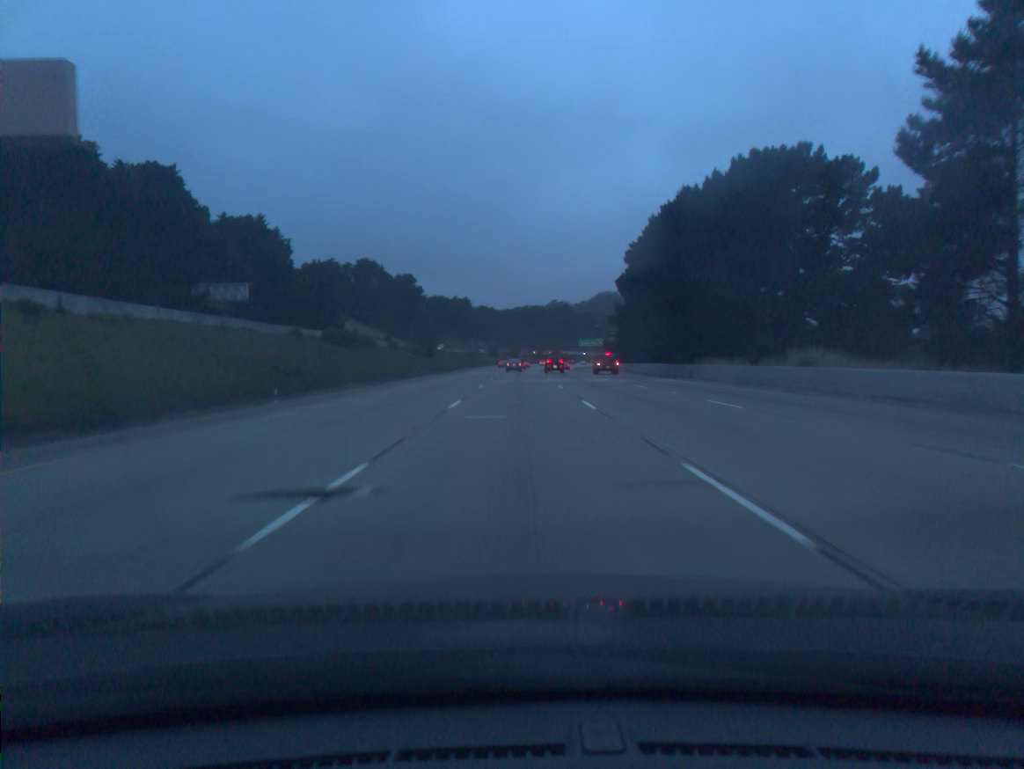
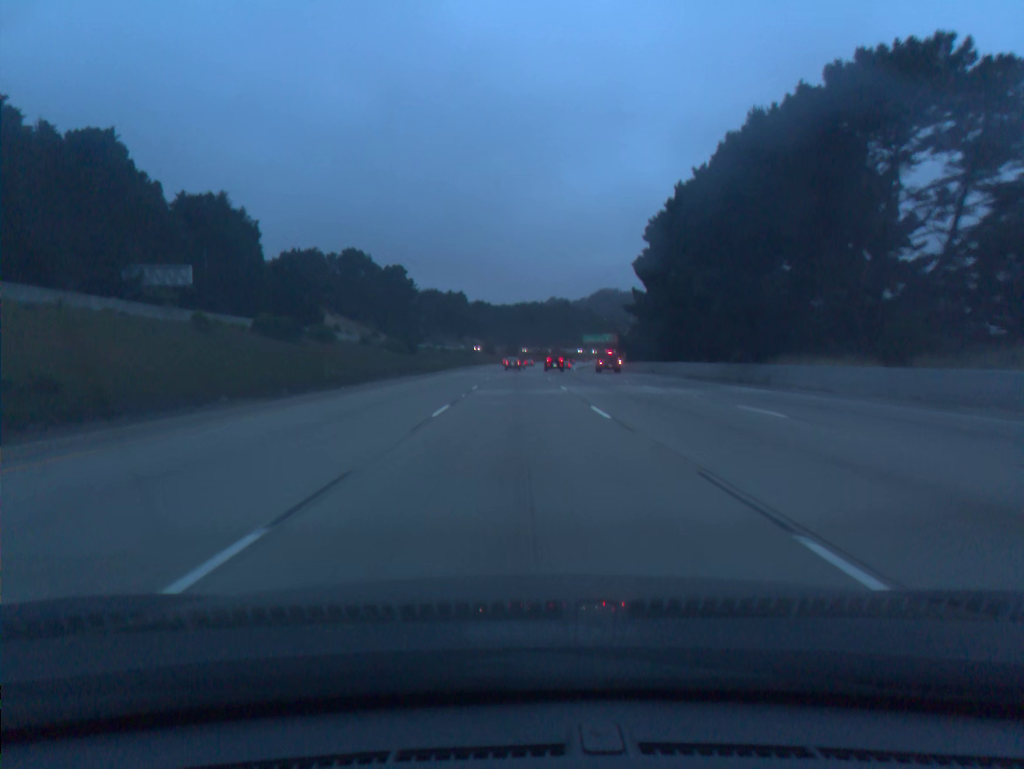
(0.0, +18.1) m; 0°
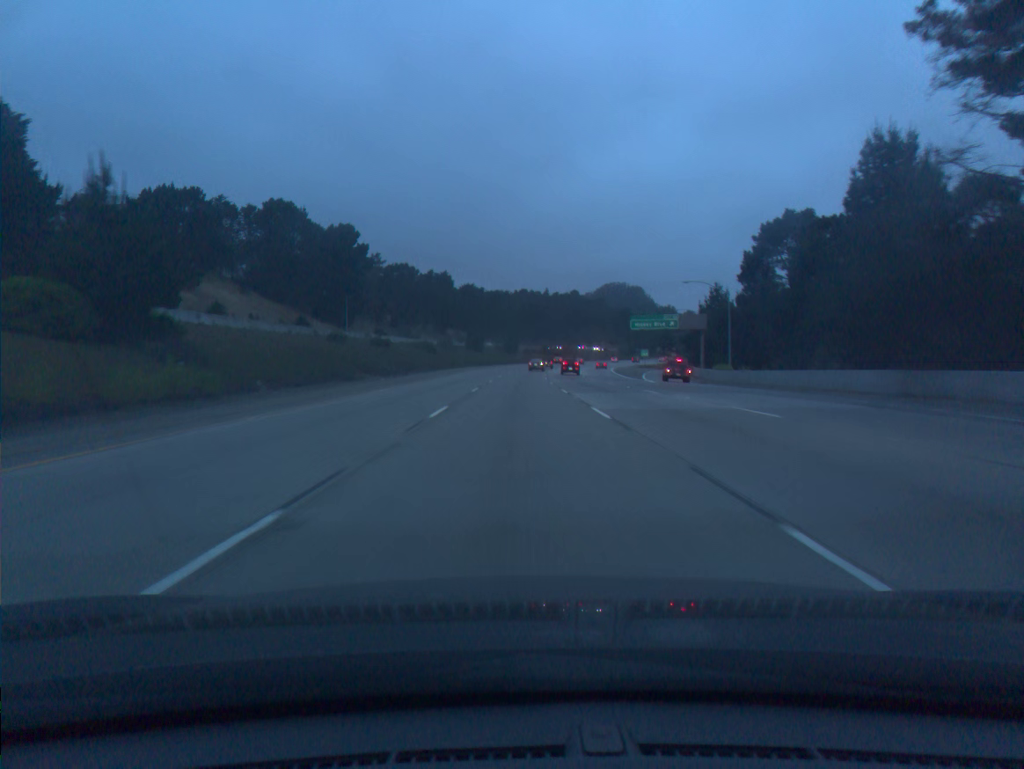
(0.0, +72.6) m; 0°
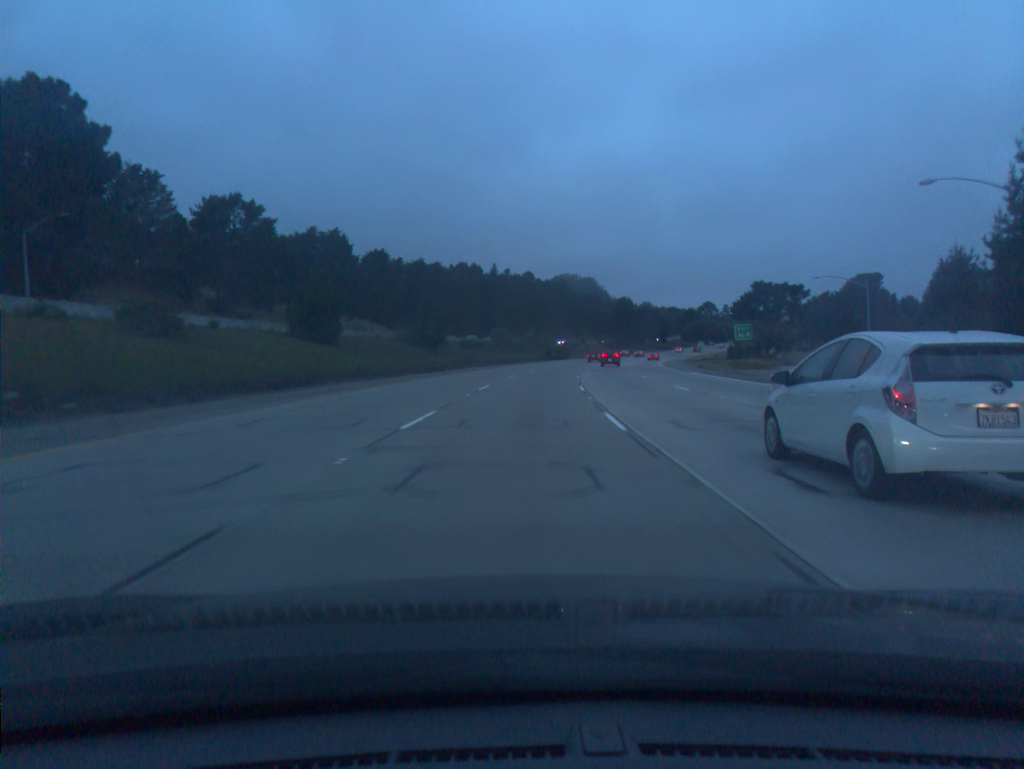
(+2.0, +91.2) m; +4°
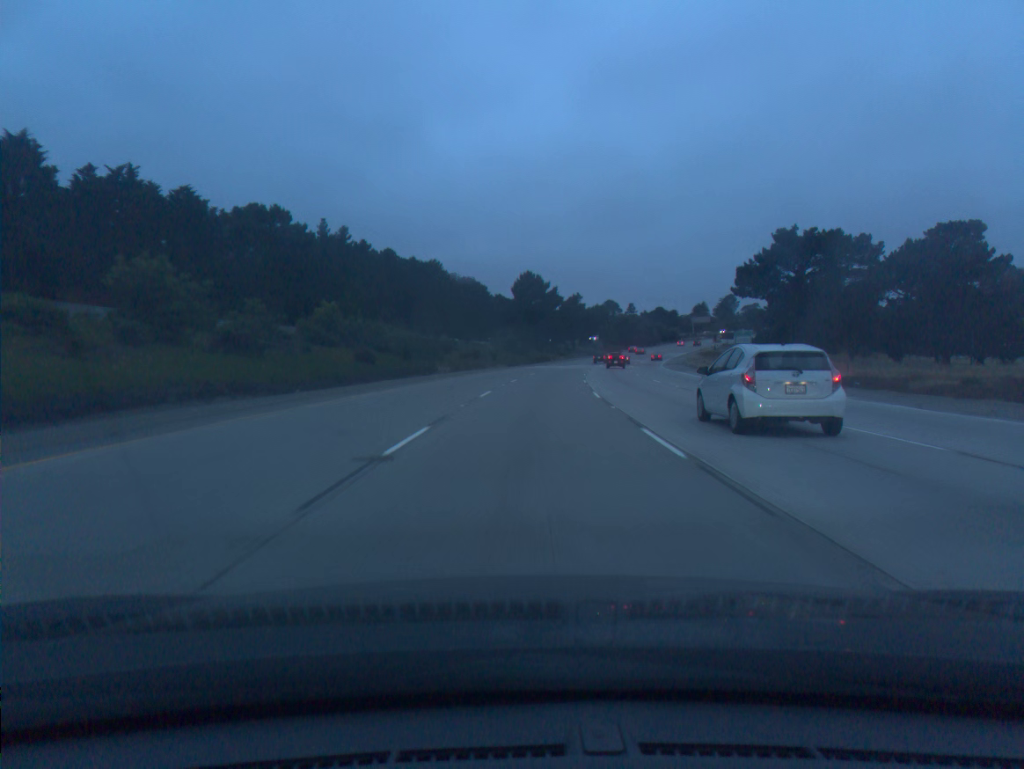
(+6.8, +90.4) m; +9°
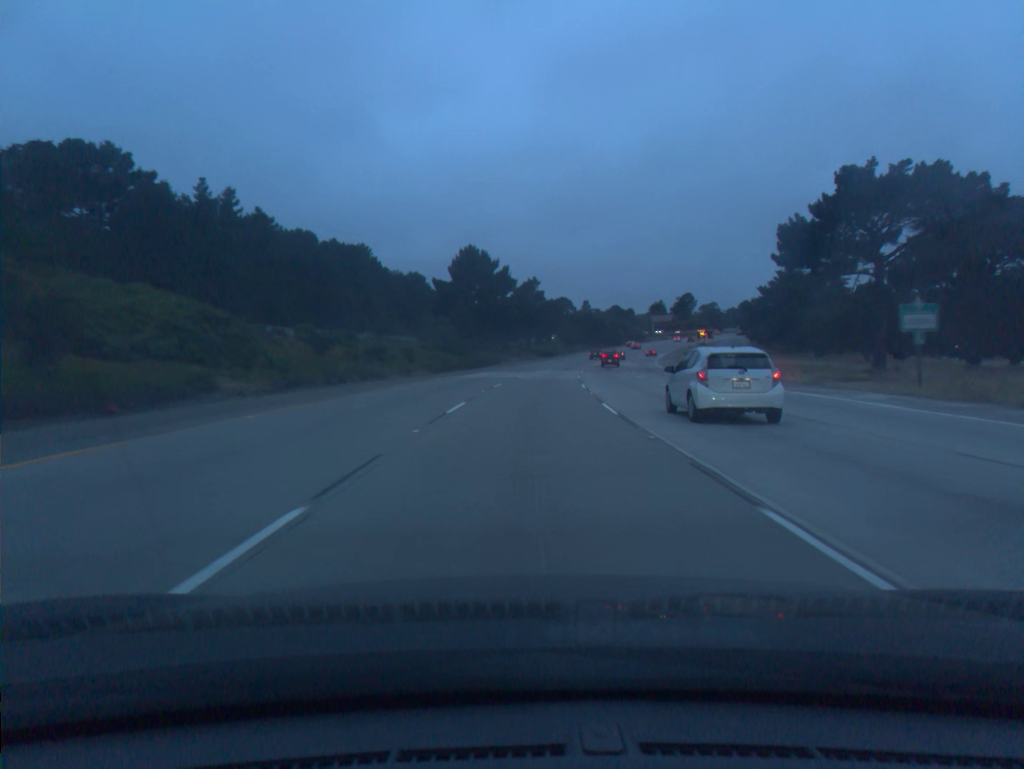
(+1.2, +36.2) m; +4°
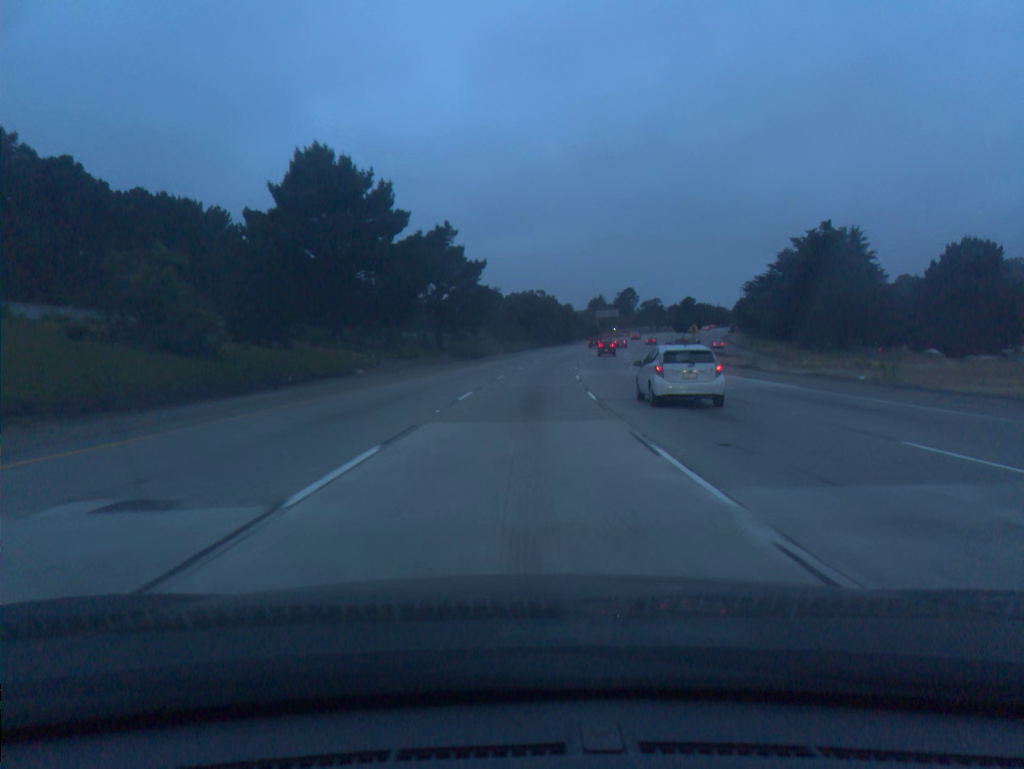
(+2.5, +54.3) m; +5°
